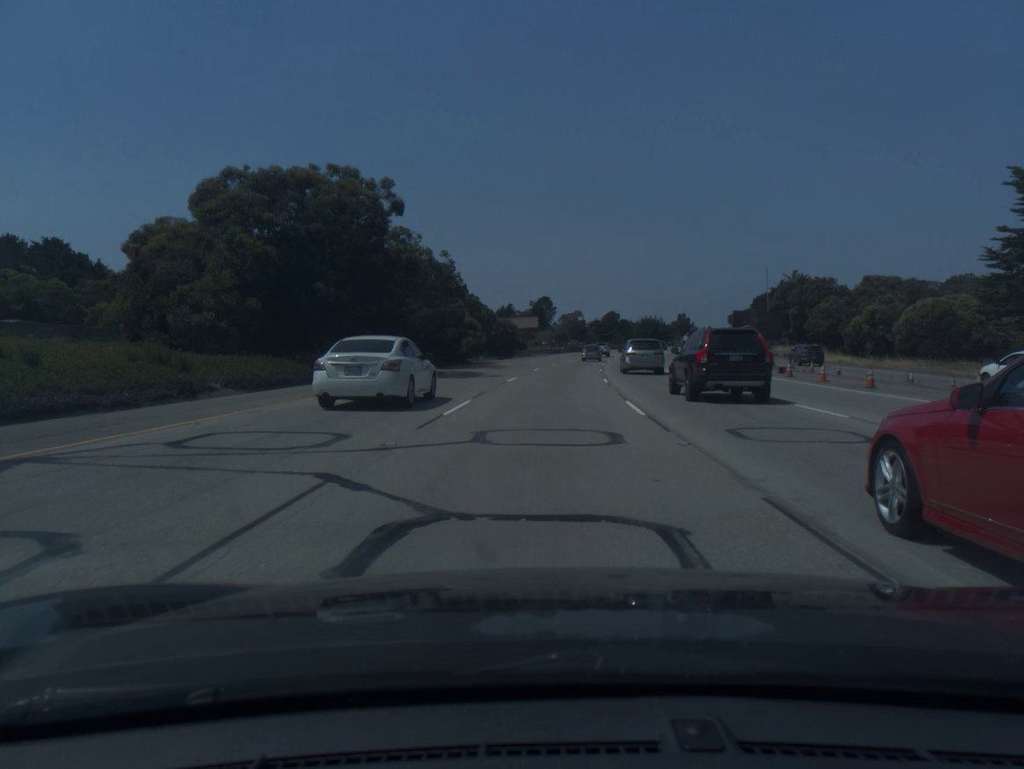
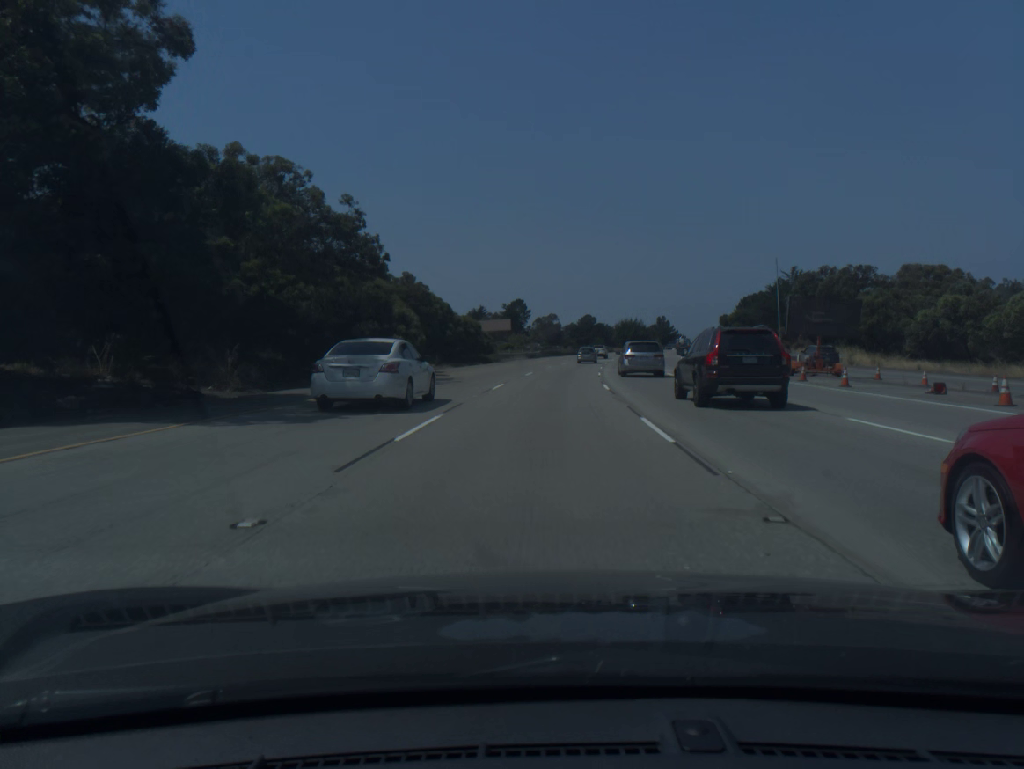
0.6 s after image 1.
(+0.3, +18.7) m; +2°
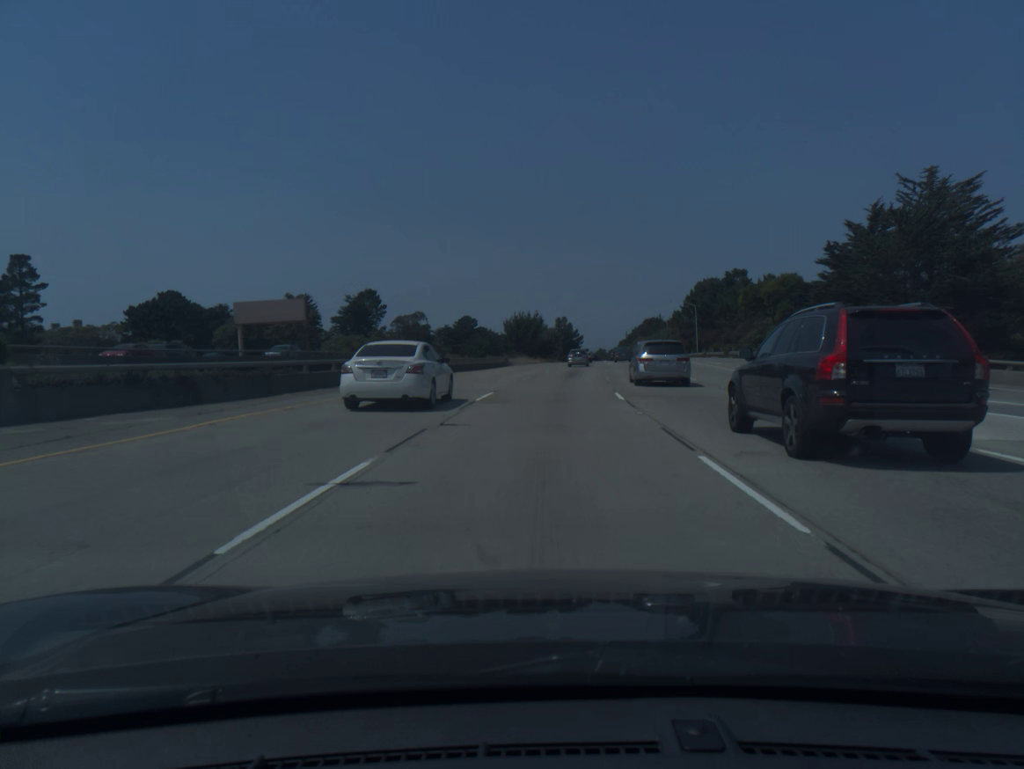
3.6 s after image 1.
(+6.7, +92.4) m; +8°
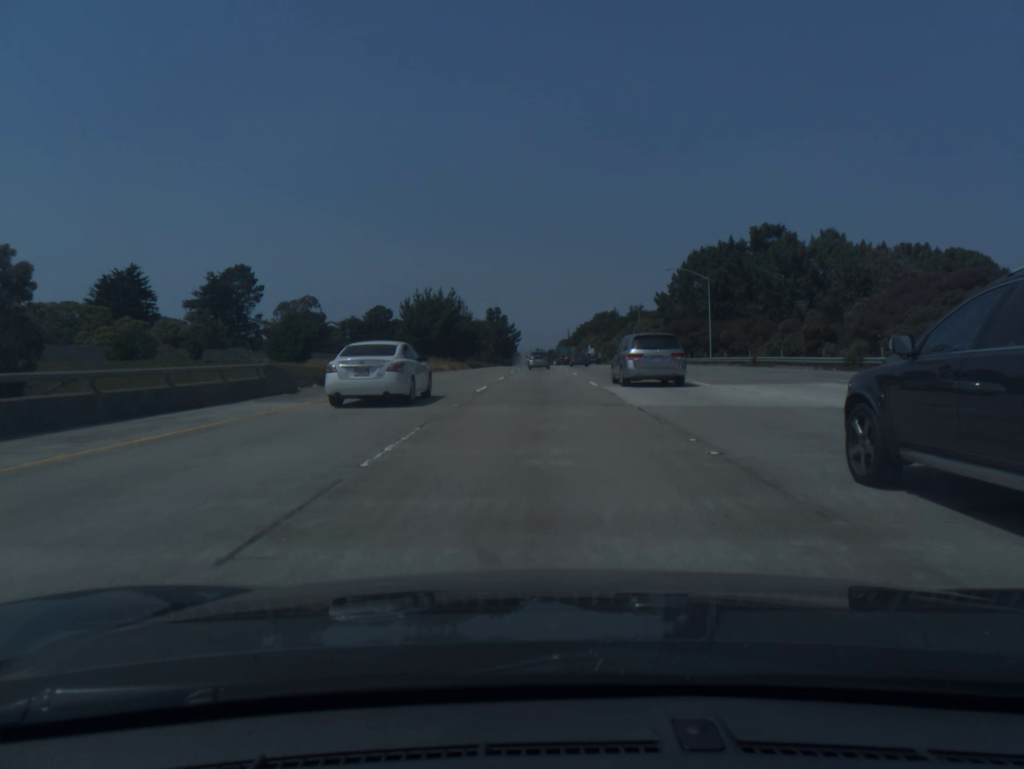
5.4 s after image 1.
(+2.4, +55.0) m; +5°
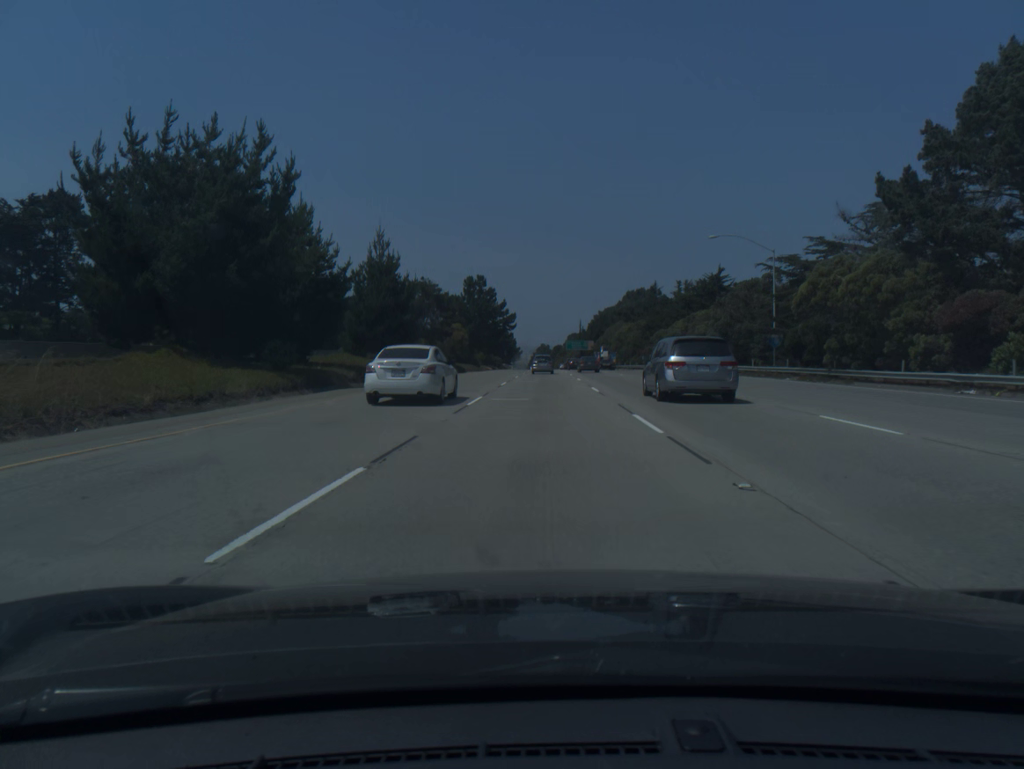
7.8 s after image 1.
(+0.2, +73.0) m; 0°
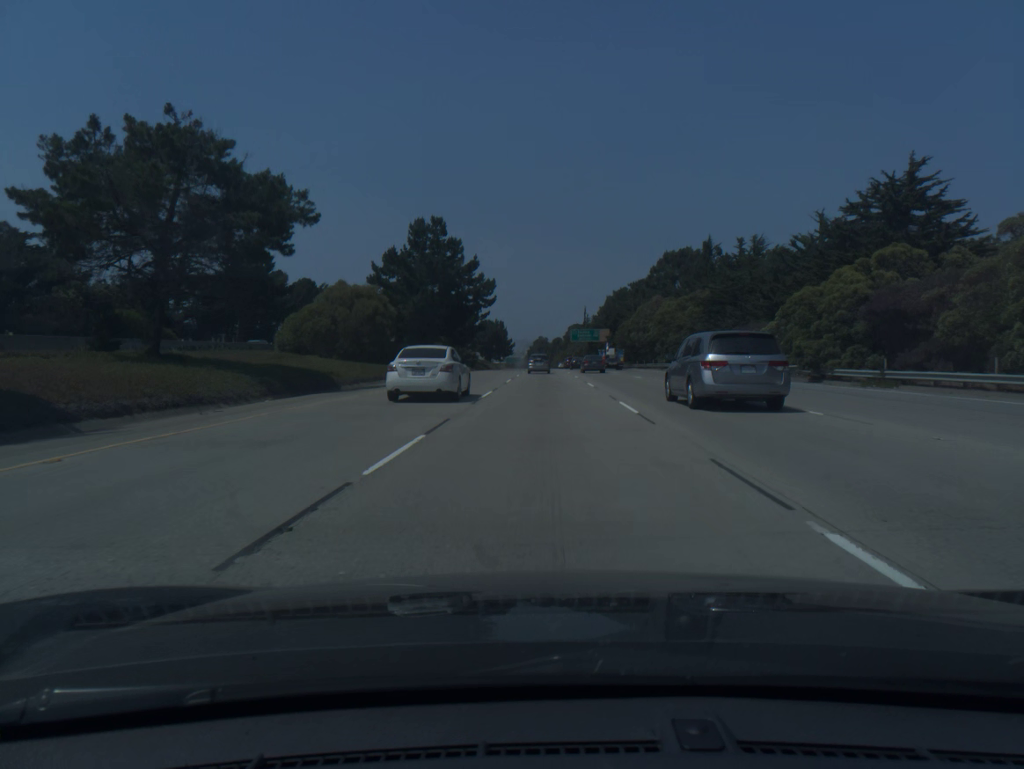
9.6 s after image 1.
(+0.1, +54.4) m; 0°
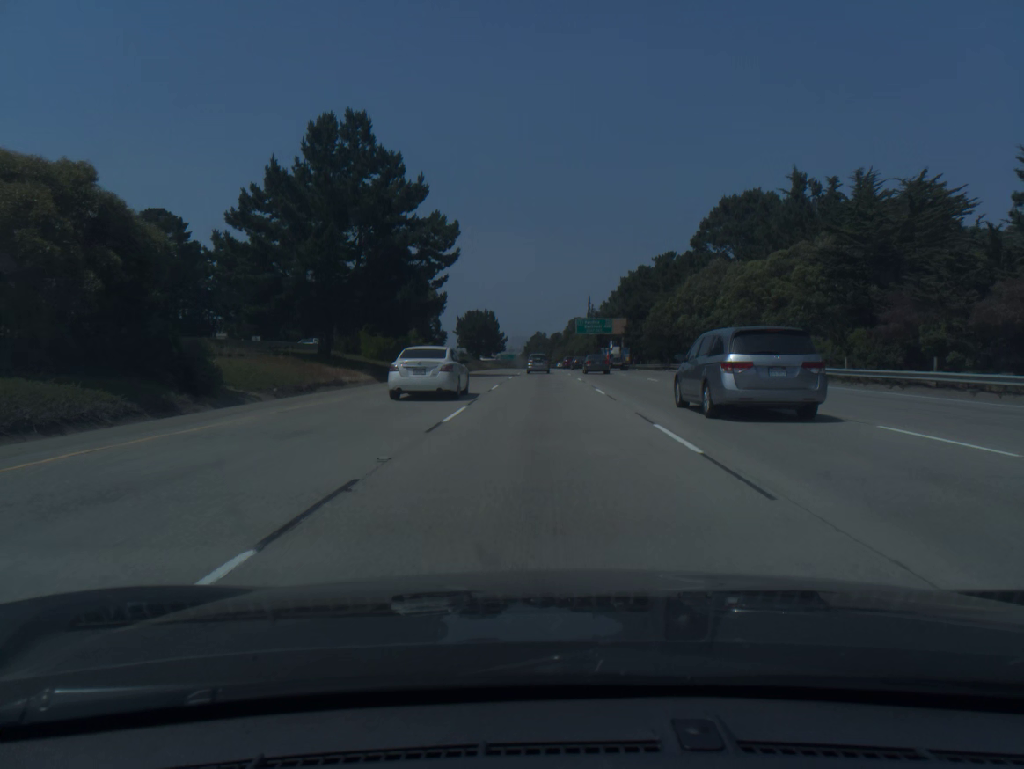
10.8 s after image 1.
(0.0, +36.1) m; 0°
